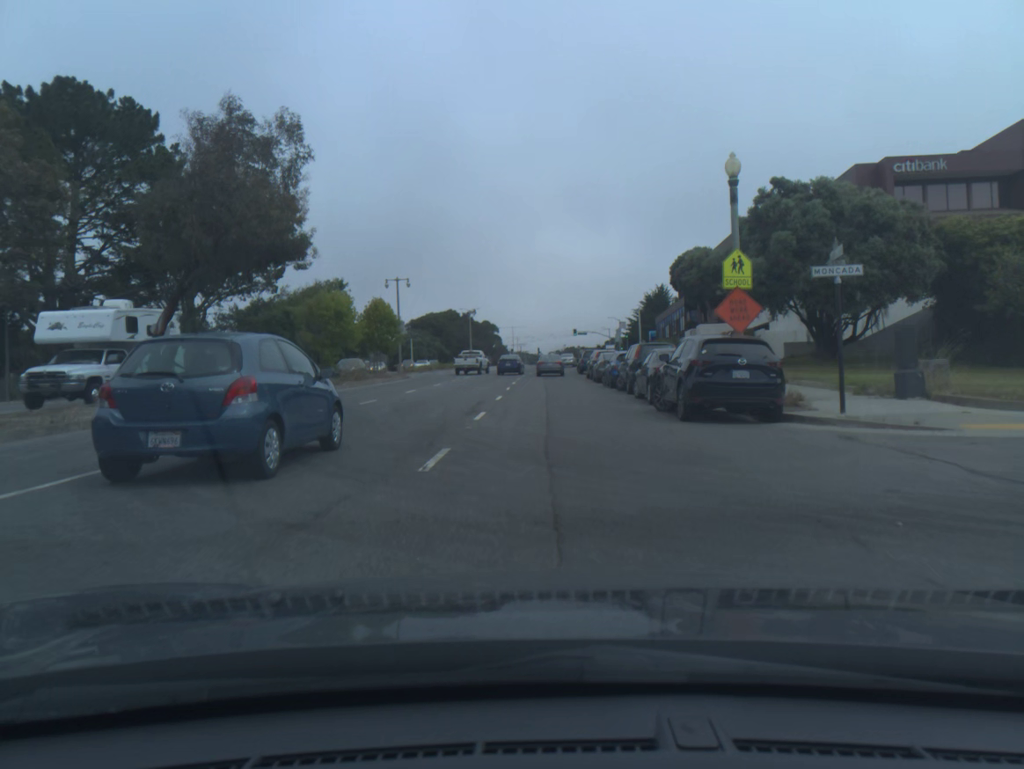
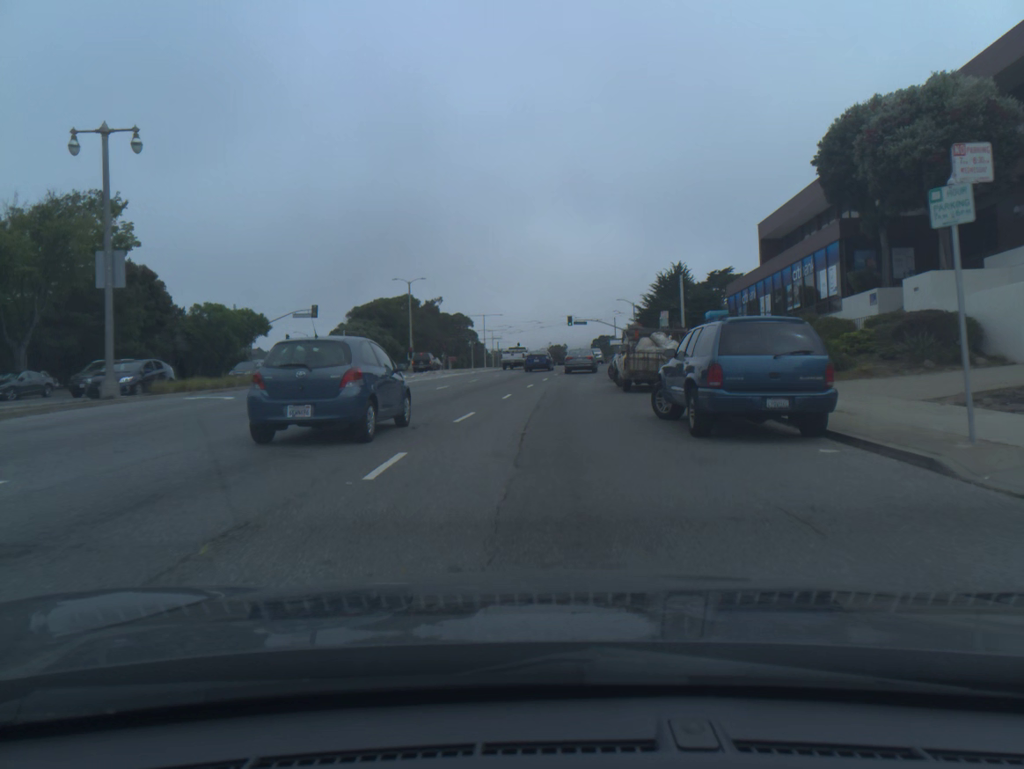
(+0.3, +44.4) m; +1°
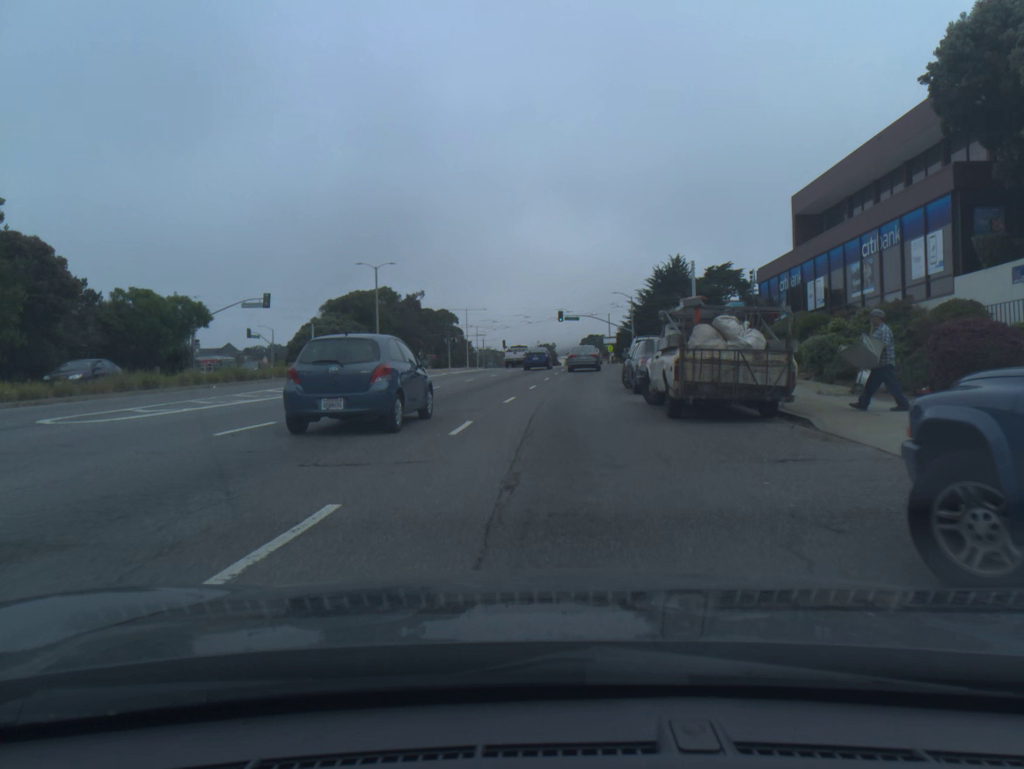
(0.0, +10.6) m; +1°
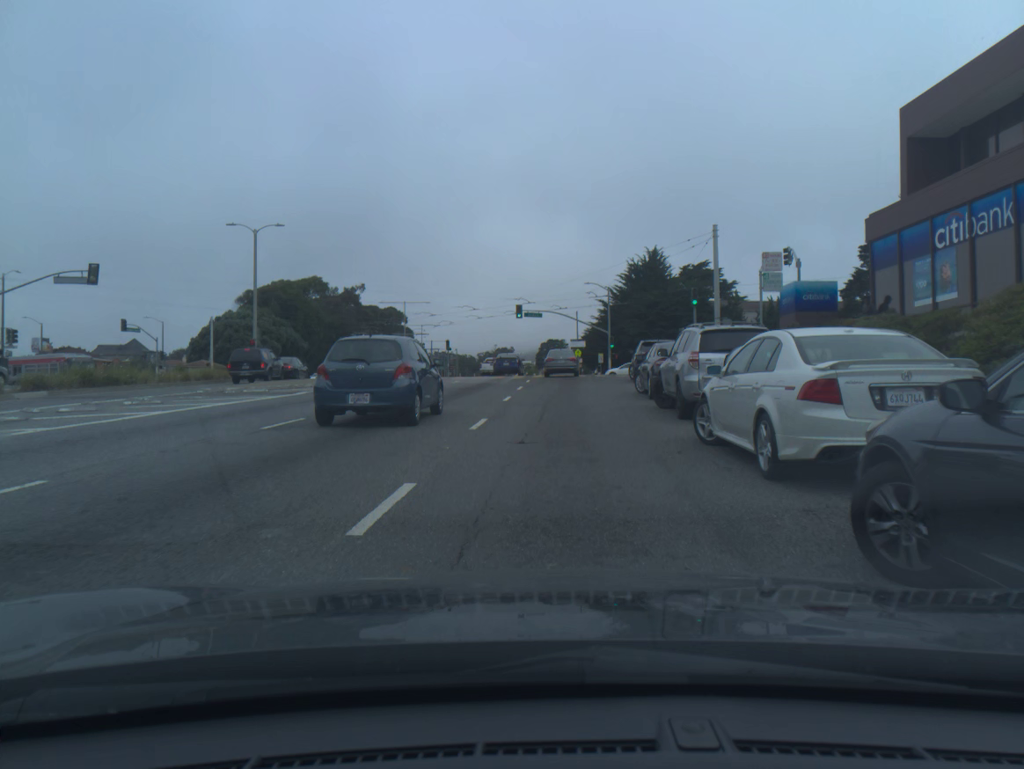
(+0.6, +20.3) m; +3°
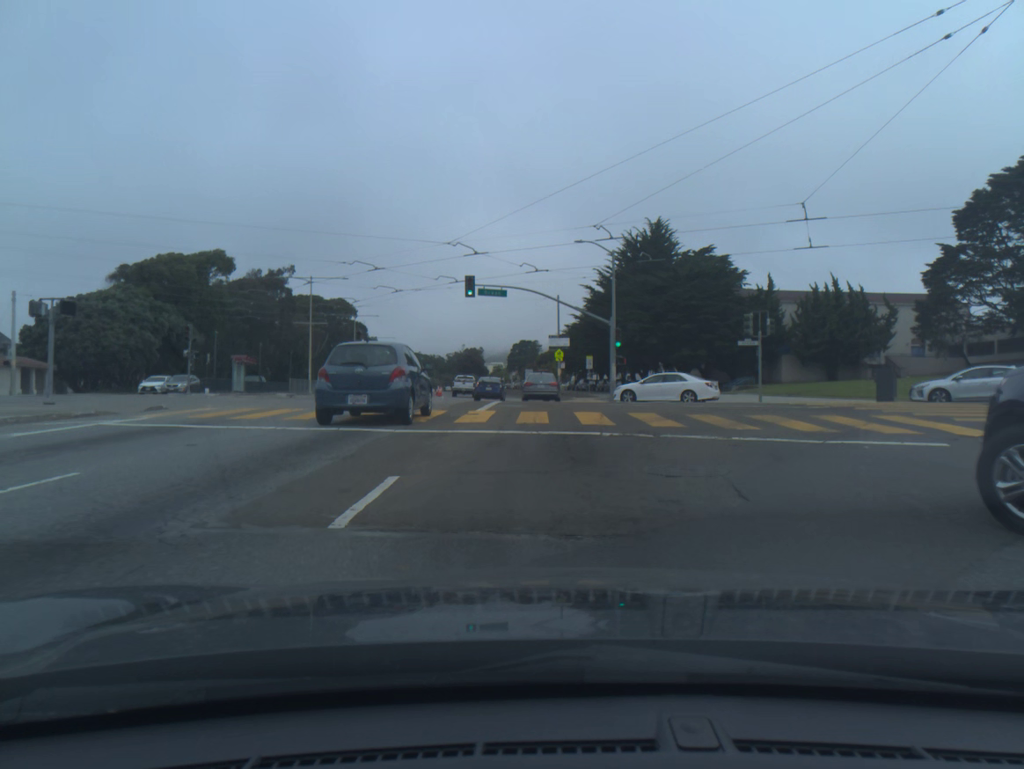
(+0.6, +28.8) m; +2°
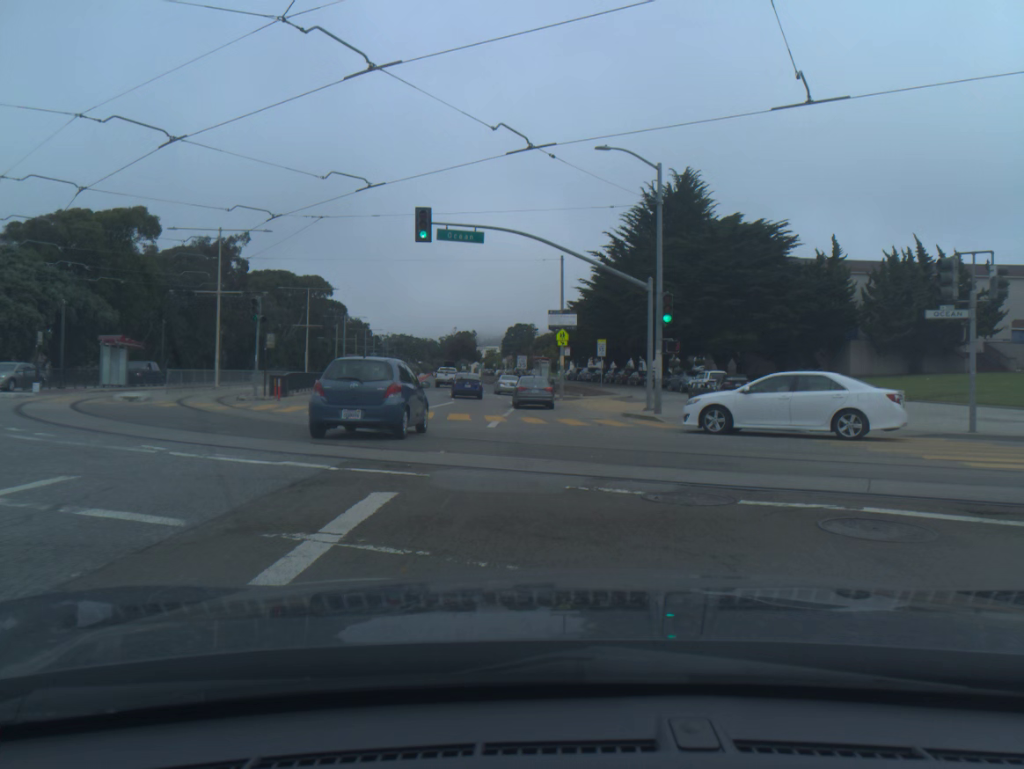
(0.0, +18.4) m; 0°
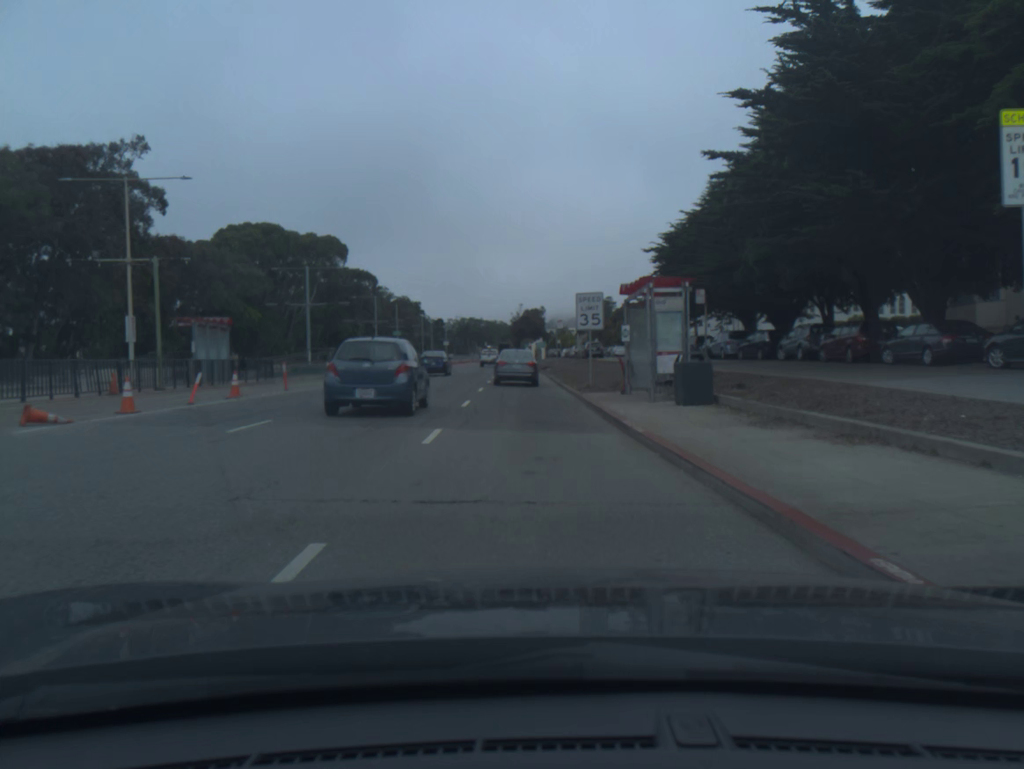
(-0.7, +46.0) m; -6°
